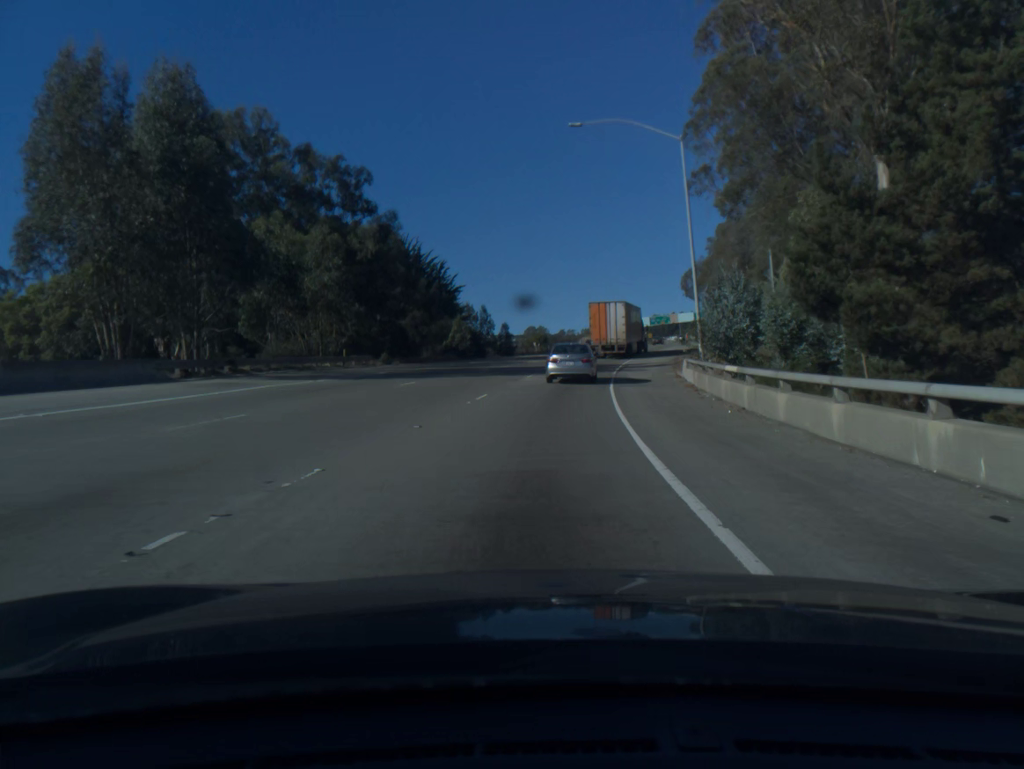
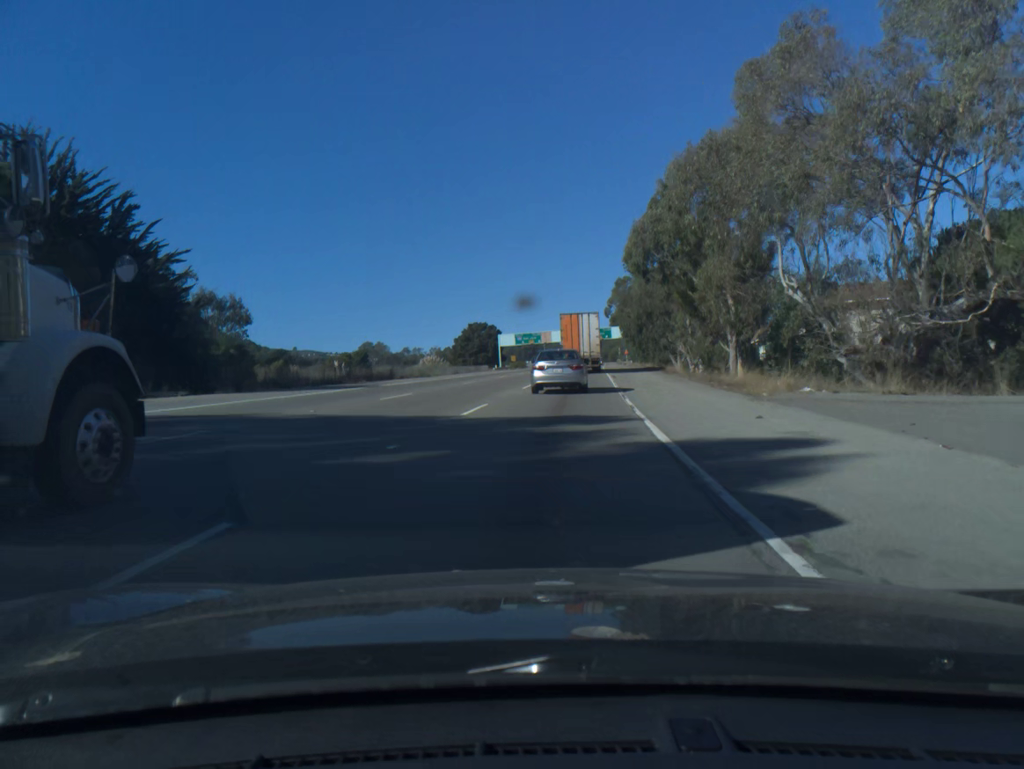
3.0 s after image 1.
(+5.5, +59.6) m; +10°
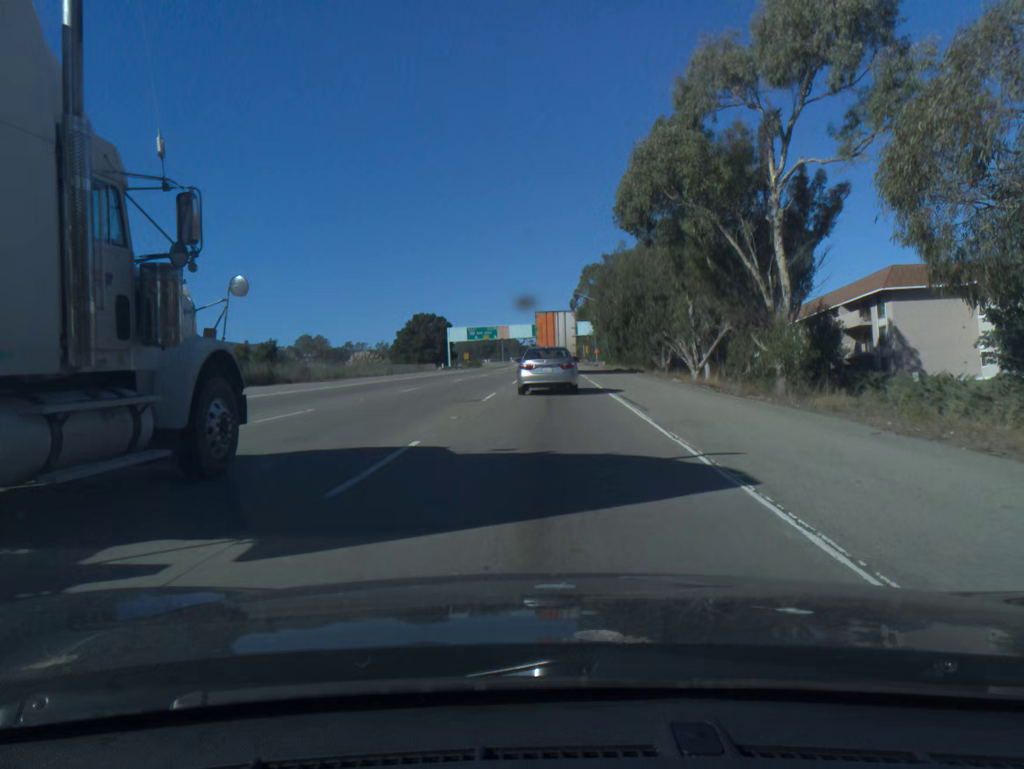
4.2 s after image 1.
(+0.7, +23.5) m; +3°
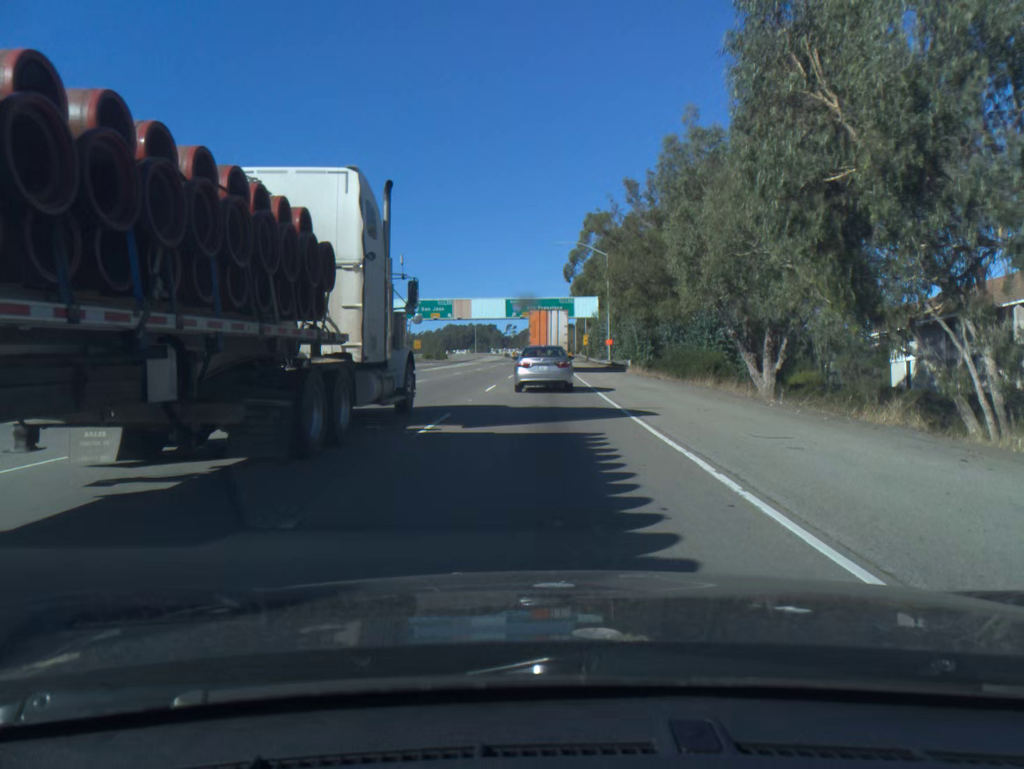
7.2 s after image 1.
(+0.9, +53.6) m; +1°
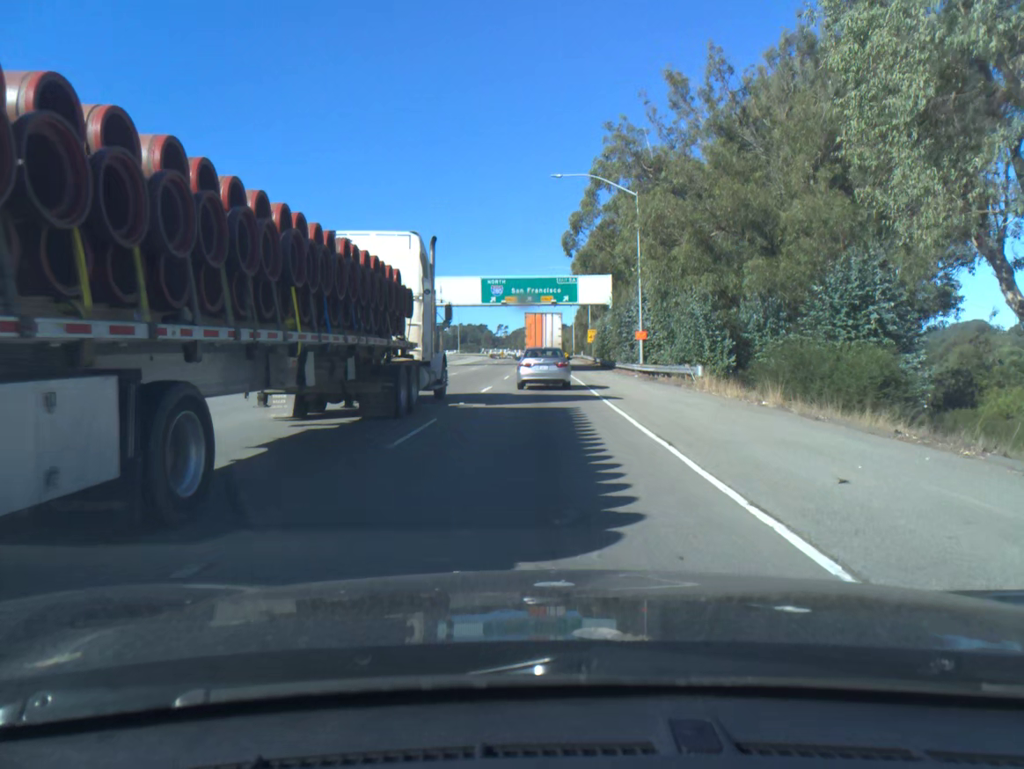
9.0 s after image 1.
(+0.1, +30.0) m; +1°
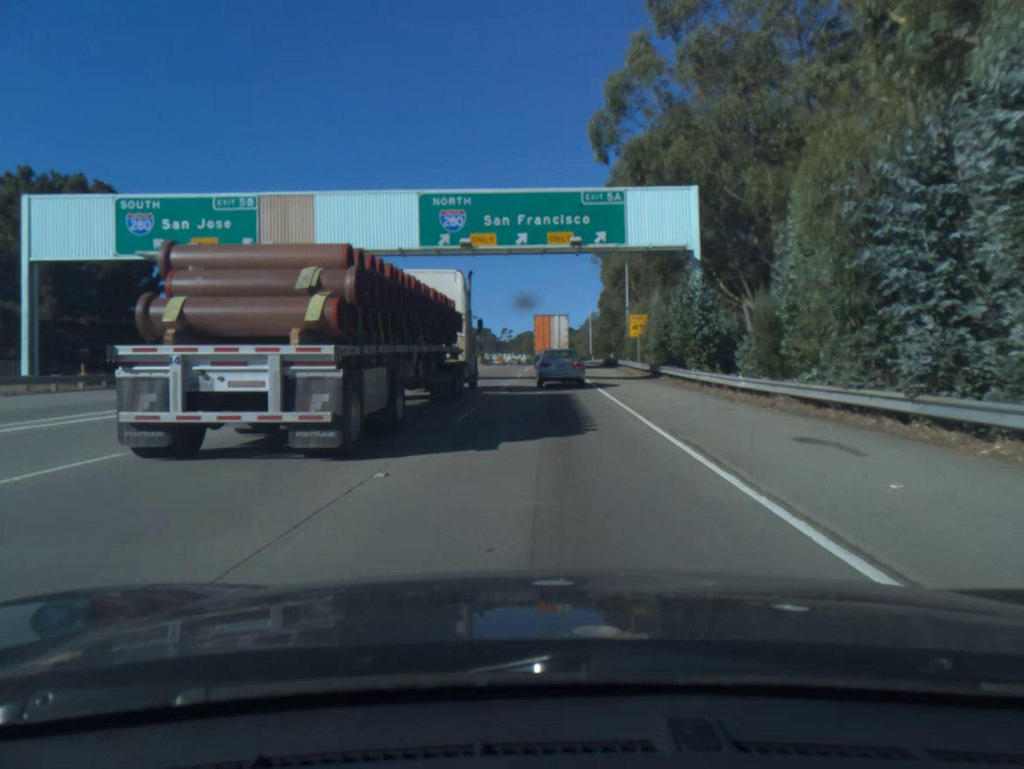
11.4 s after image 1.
(0.0, +39.7) m; 0°
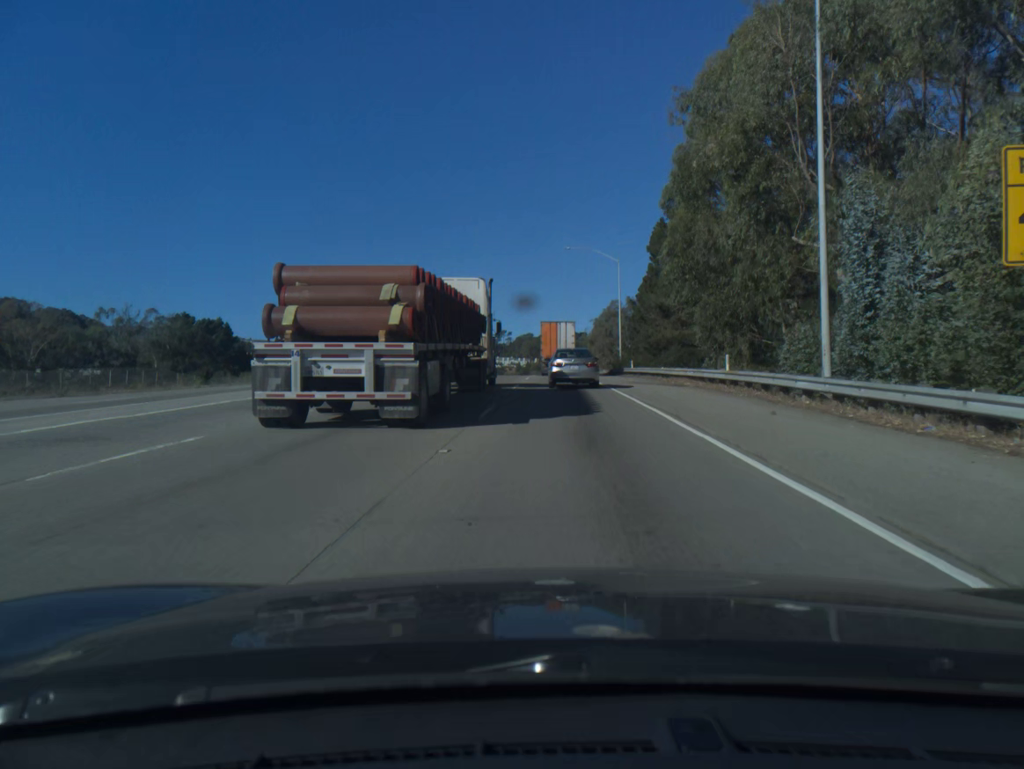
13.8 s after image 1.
(0.0, +42.1) m; 0°
